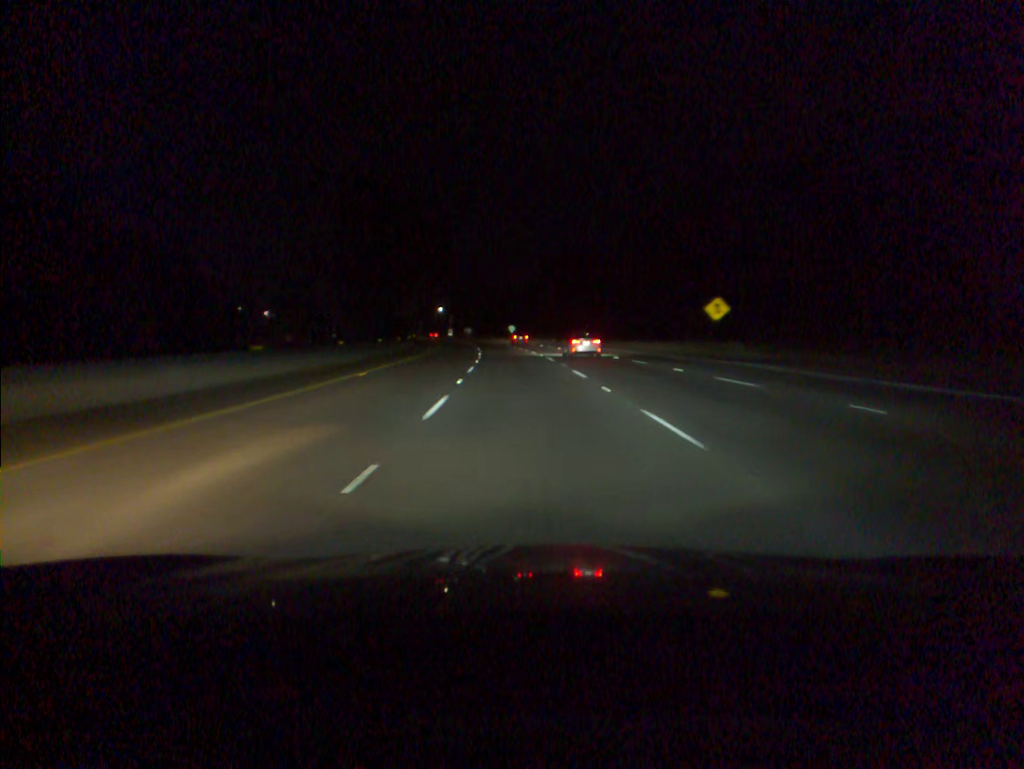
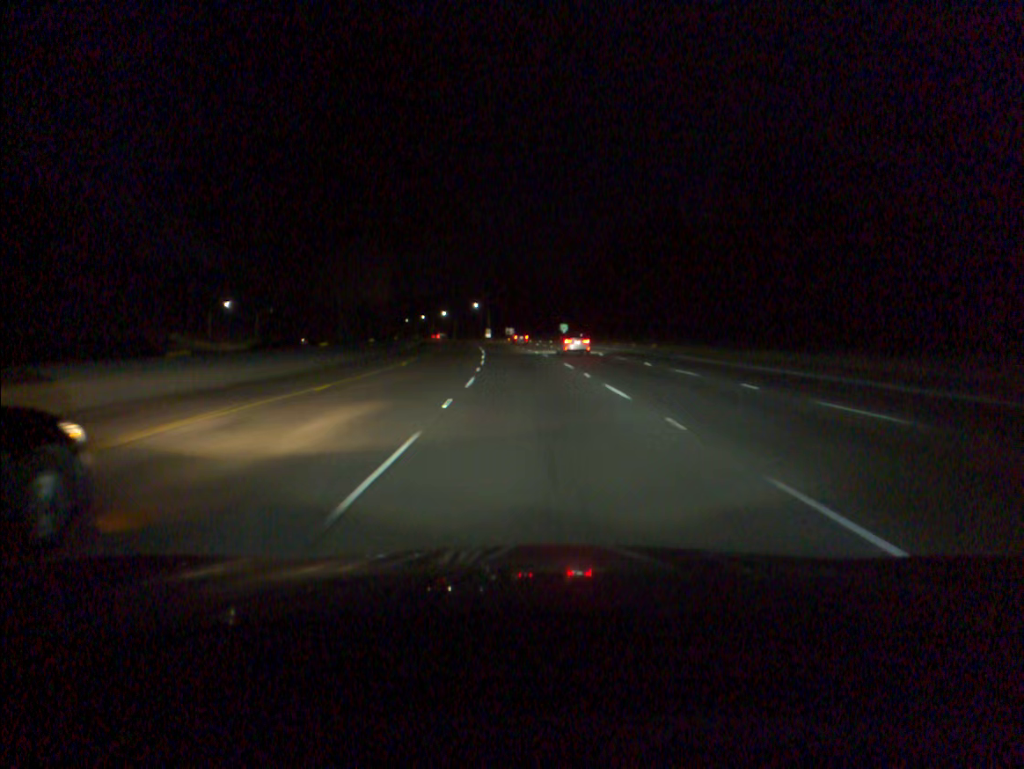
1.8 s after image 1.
(-1.7, +50.7) m; -4°
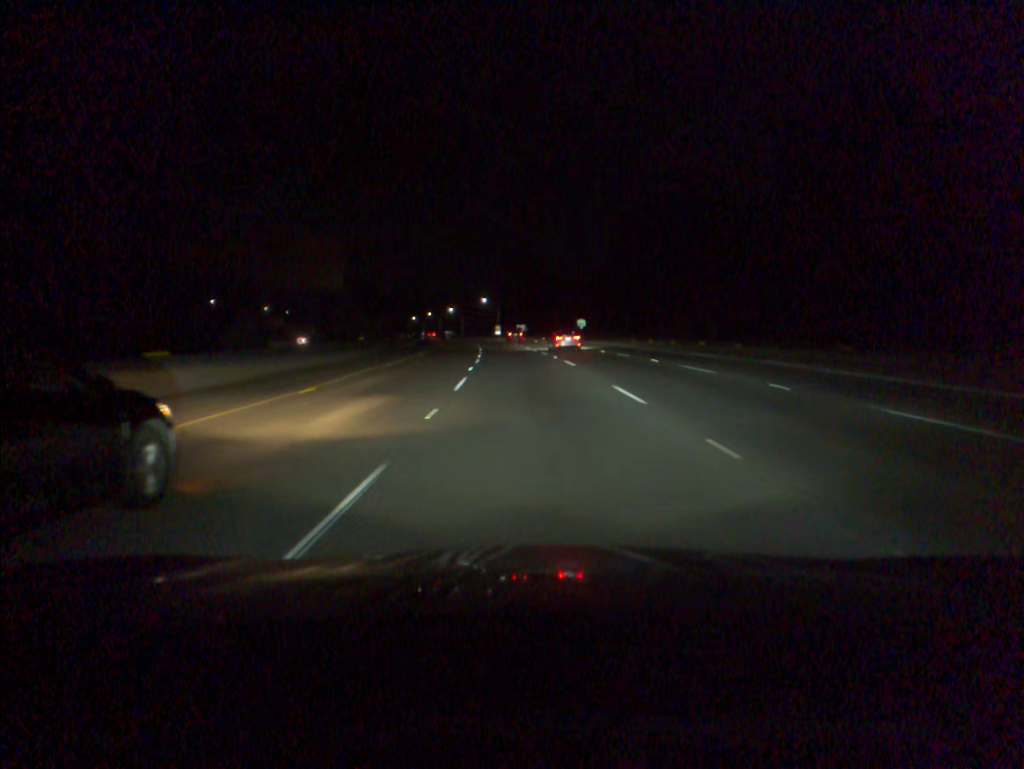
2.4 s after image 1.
(-0.1, +16.9) m; -1°
